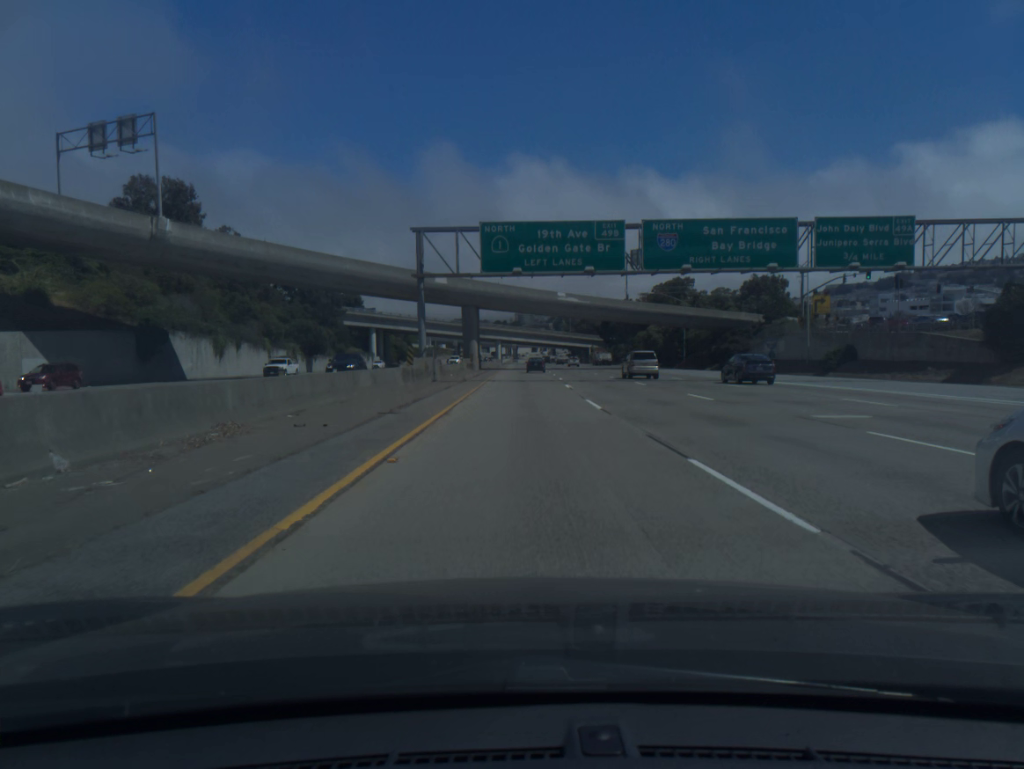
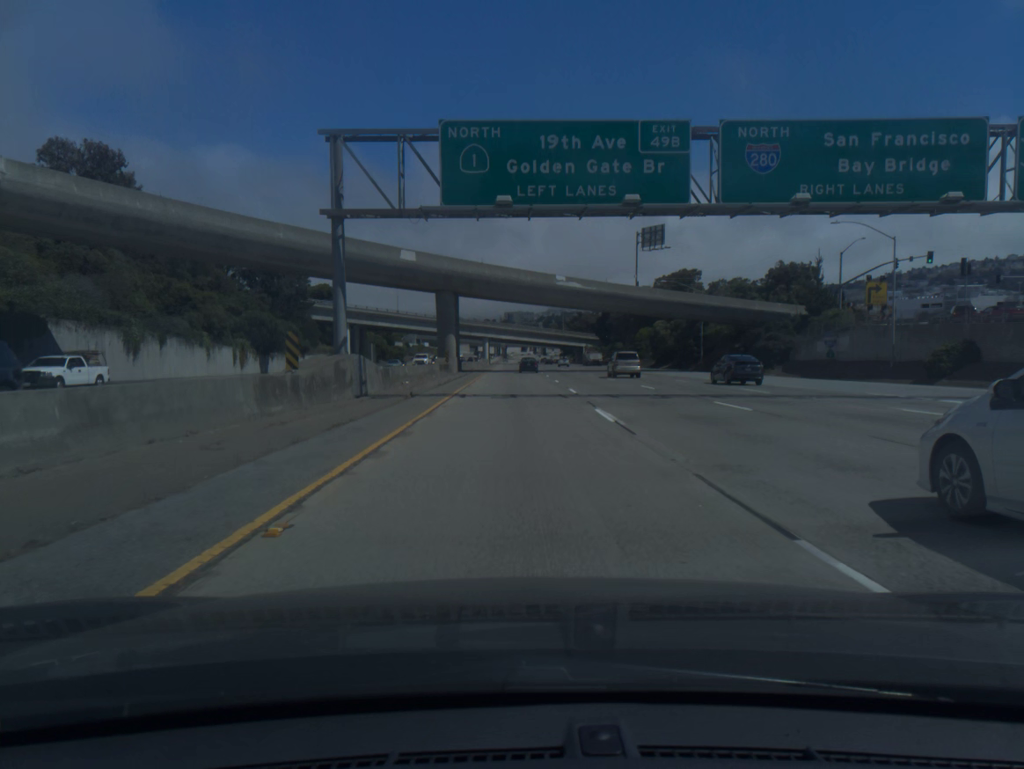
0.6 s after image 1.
(+0.1, +18.3) m; +1°
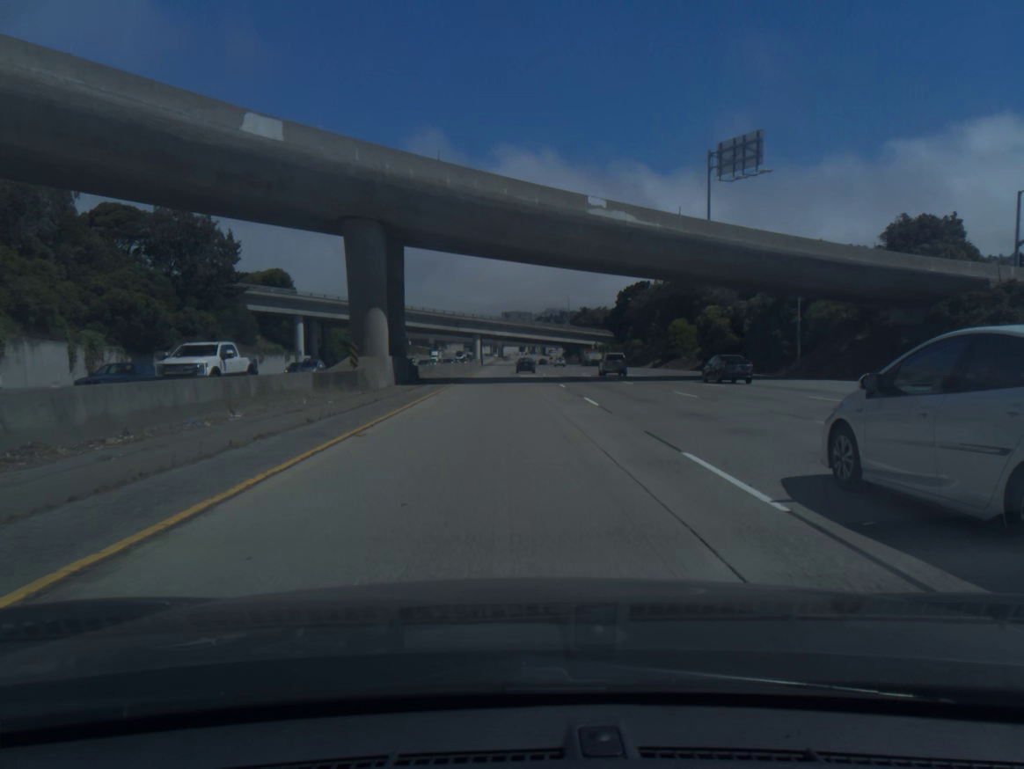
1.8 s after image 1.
(+0.2, +36.8) m; 0°
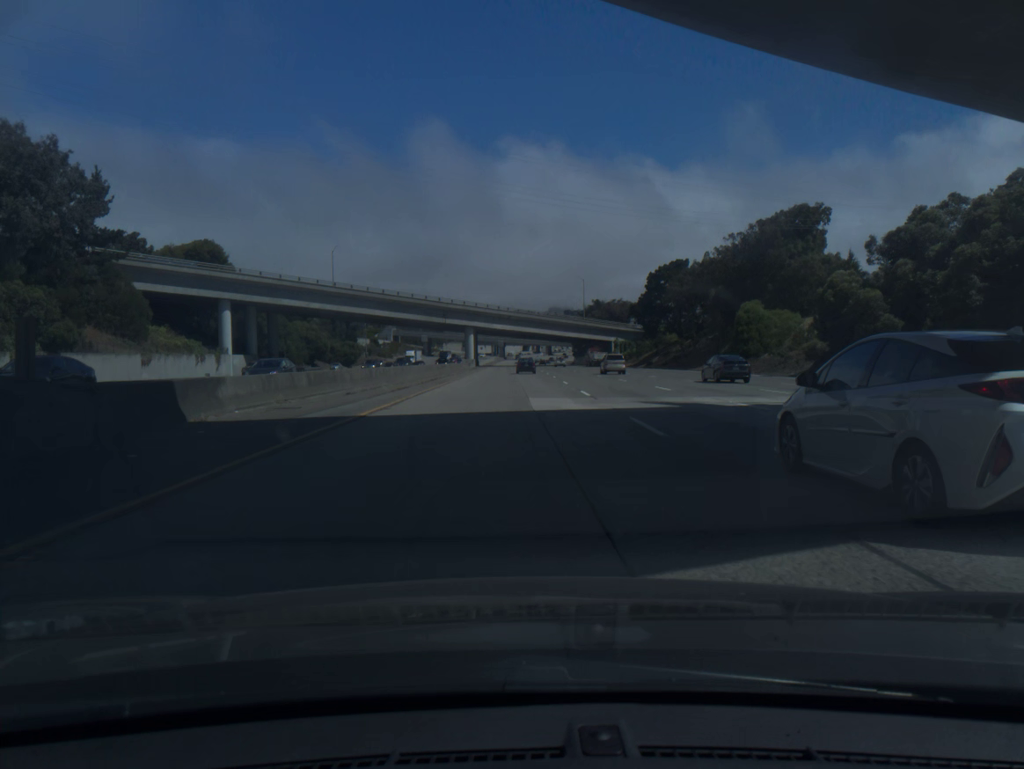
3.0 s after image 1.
(0.0, +36.9) m; 0°
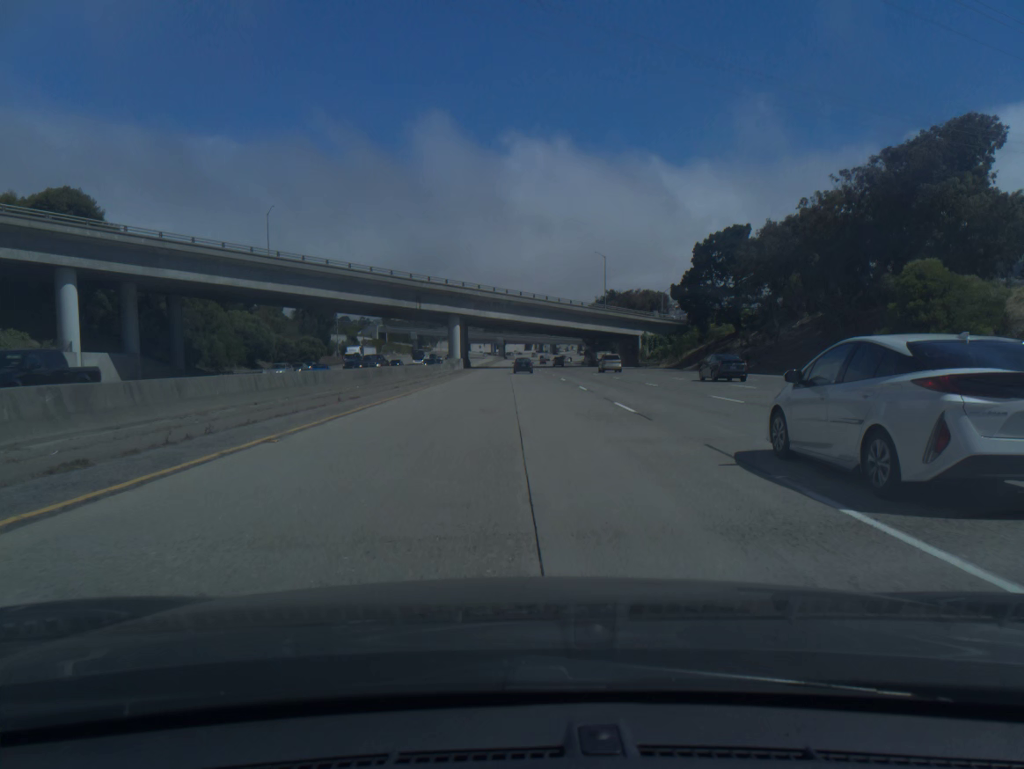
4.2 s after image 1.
(0.0, +37.0) m; 0°
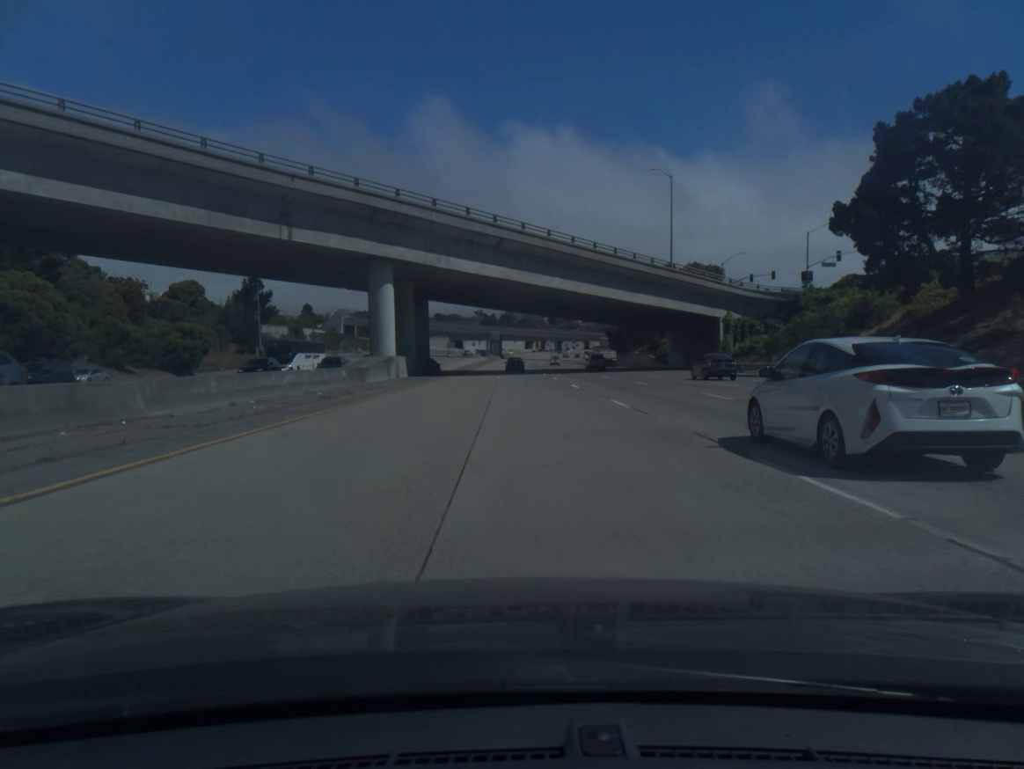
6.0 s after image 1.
(-0.1, +55.7) m; 0°
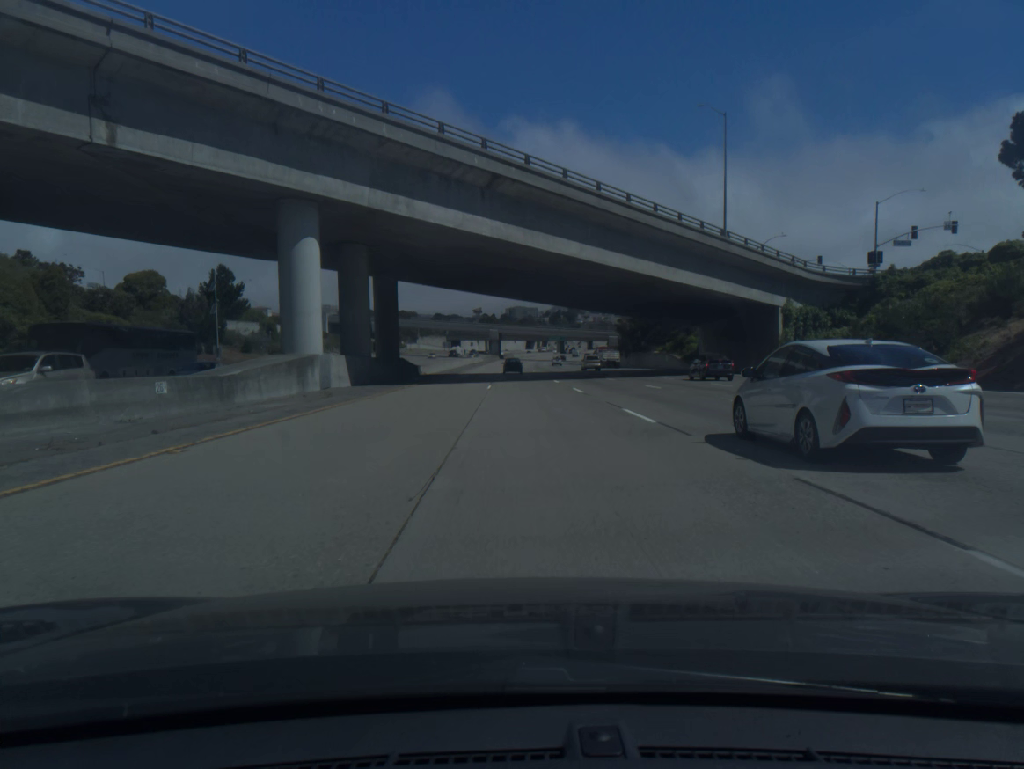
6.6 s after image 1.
(0.0, +18.6) m; 0°
